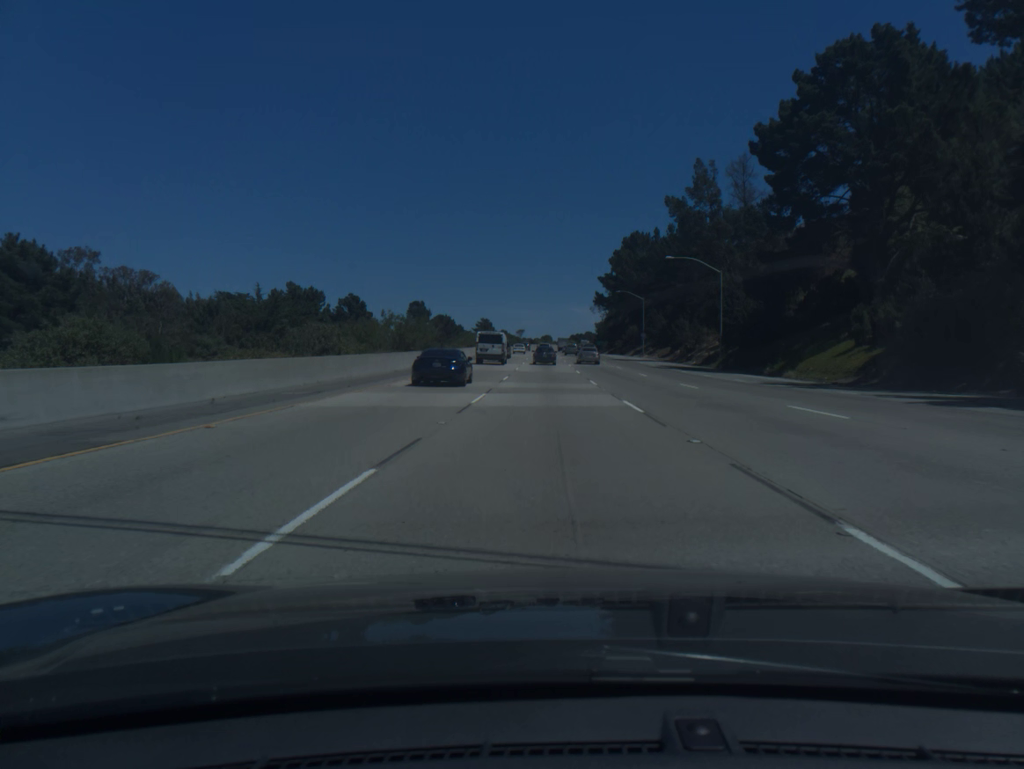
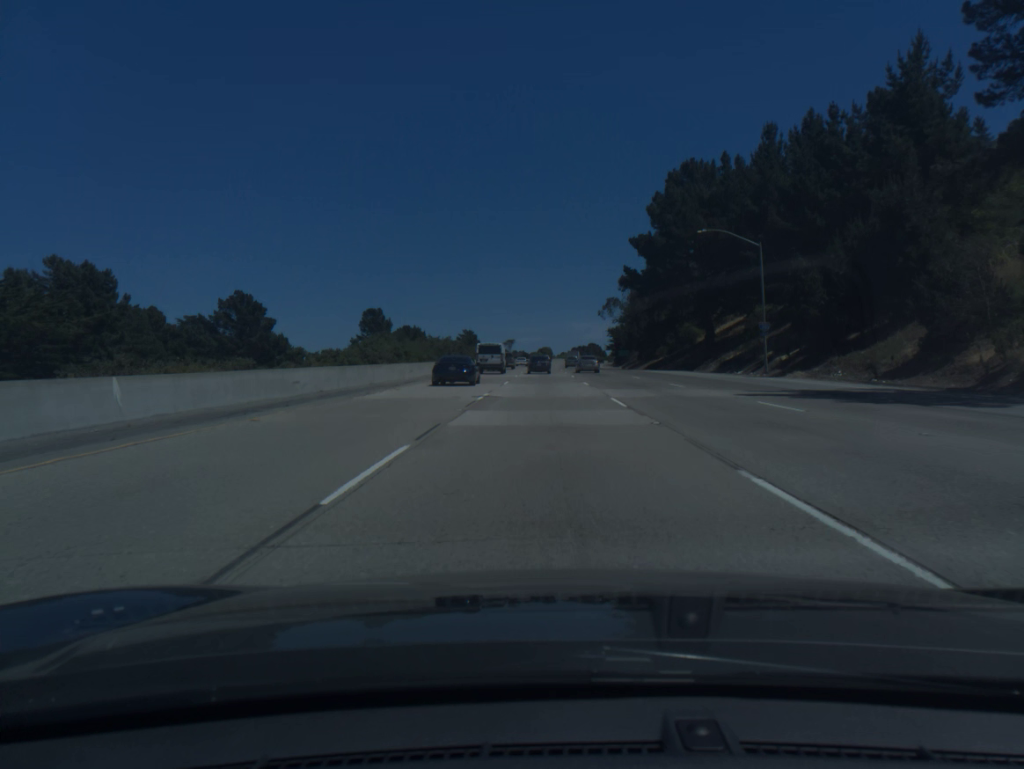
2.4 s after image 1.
(-0.2, +70.8) m; 0°
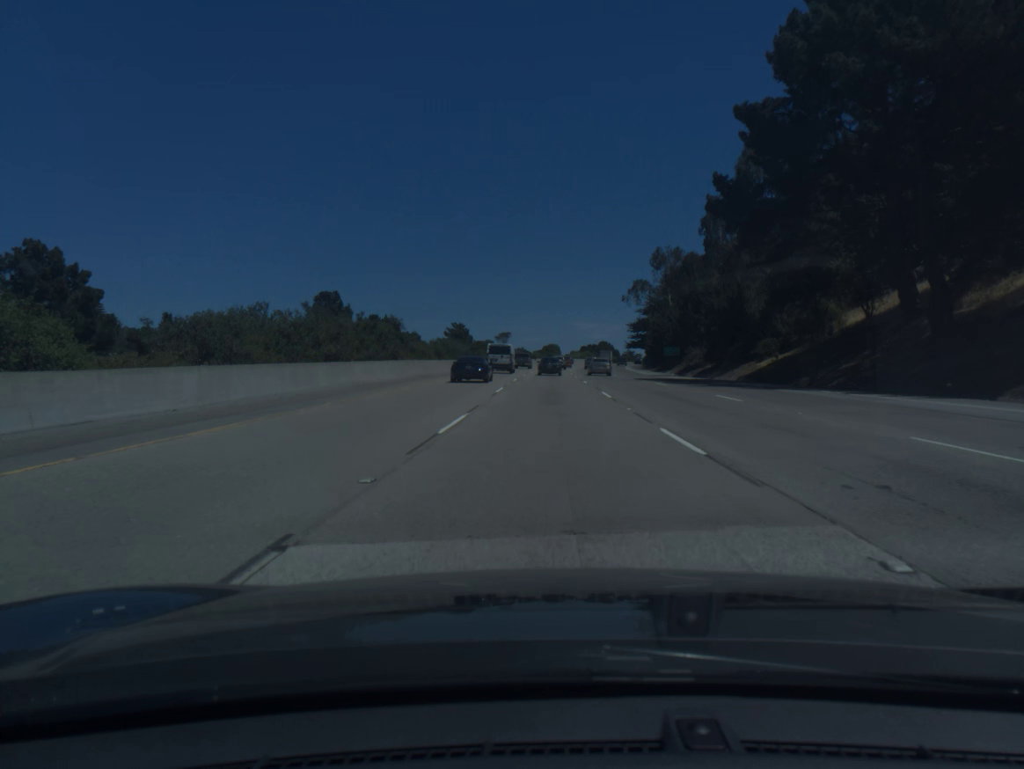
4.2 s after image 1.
(-0.3, +52.4) m; 0°
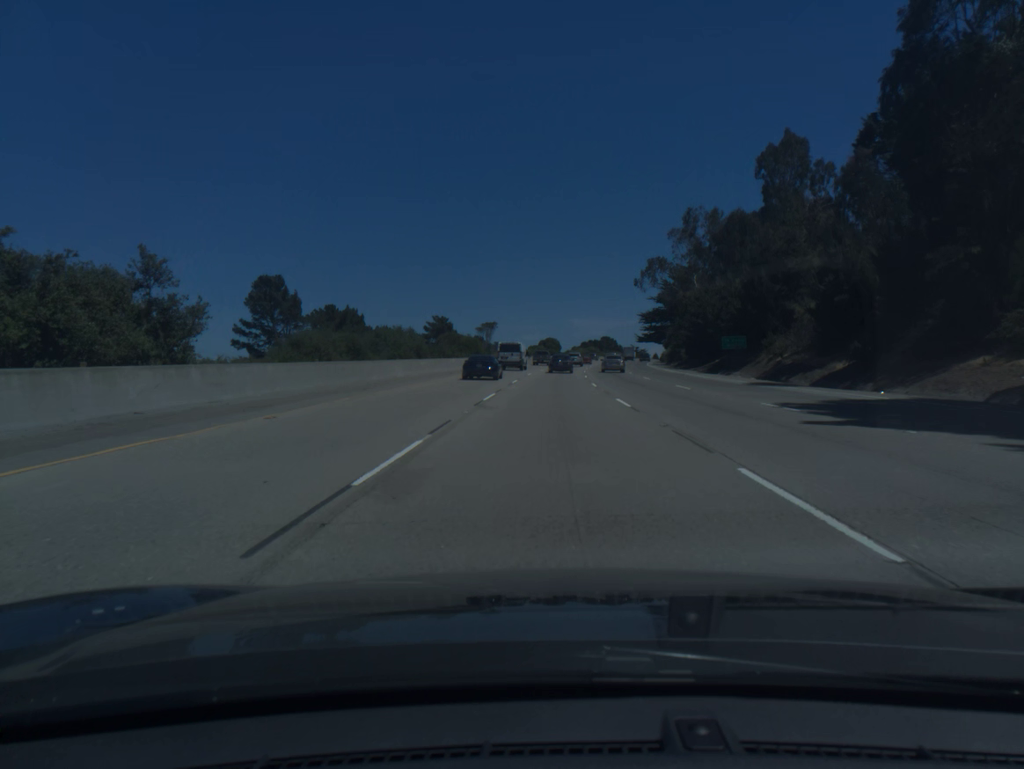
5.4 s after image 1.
(+0.2, +34.7) m; 0°
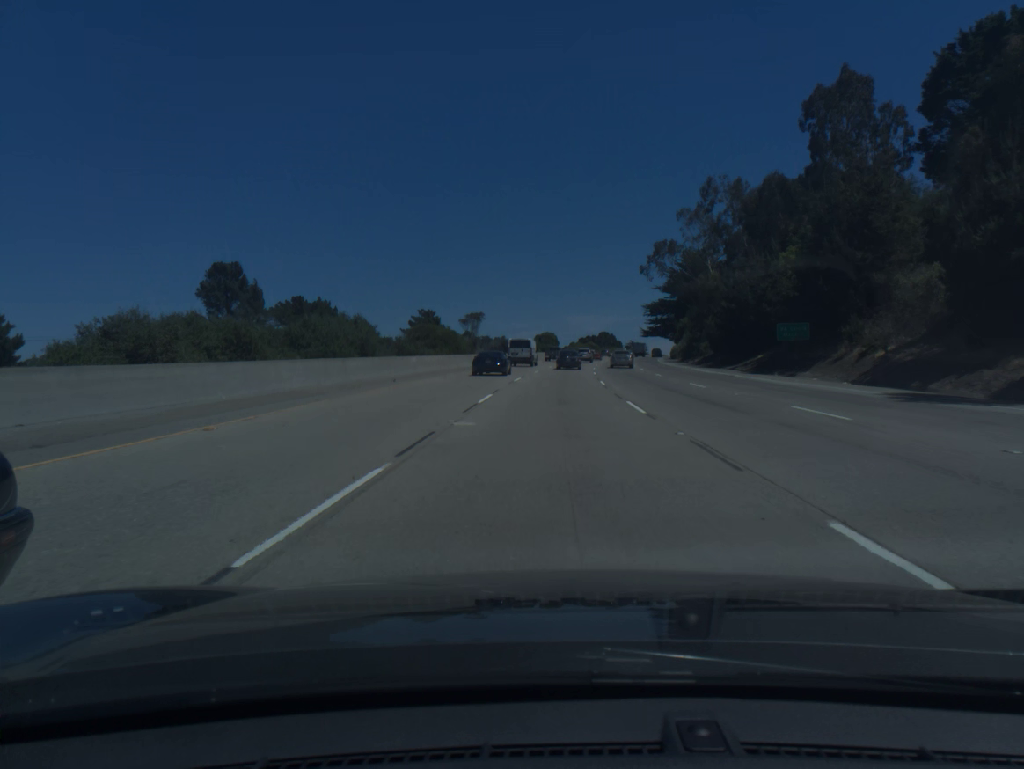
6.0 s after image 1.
(0.0, +17.3) m; 0°
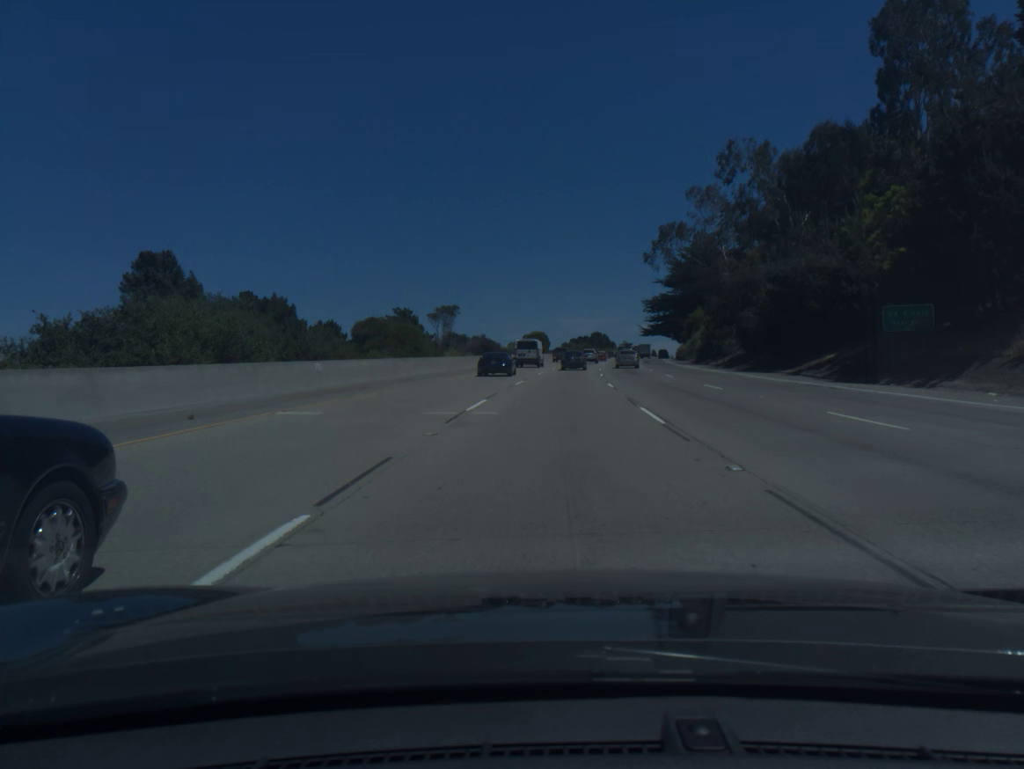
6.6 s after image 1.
(+0.1, +17.2) m; +1°
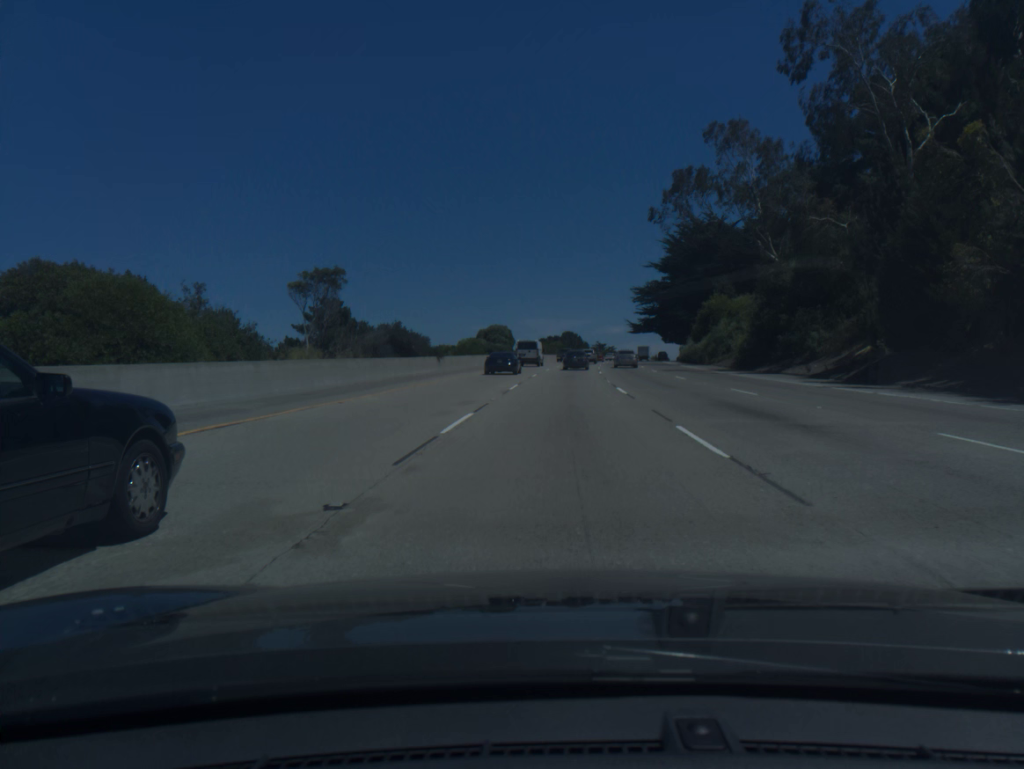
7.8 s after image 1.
(+0.6, +34.1) m; +2°
